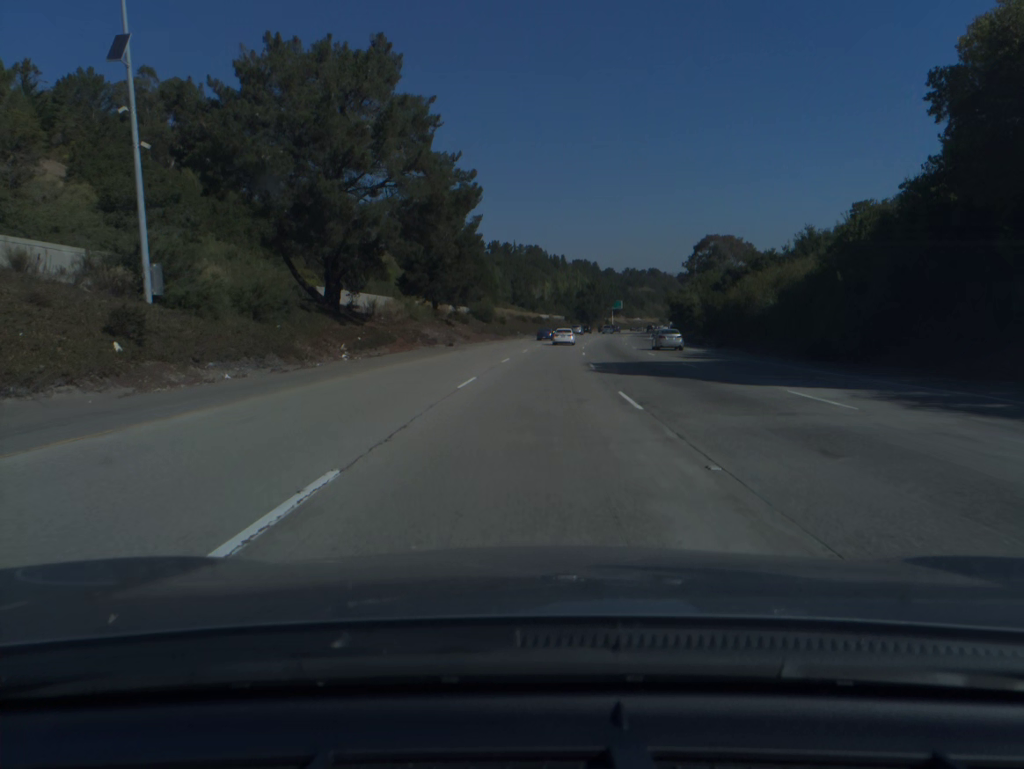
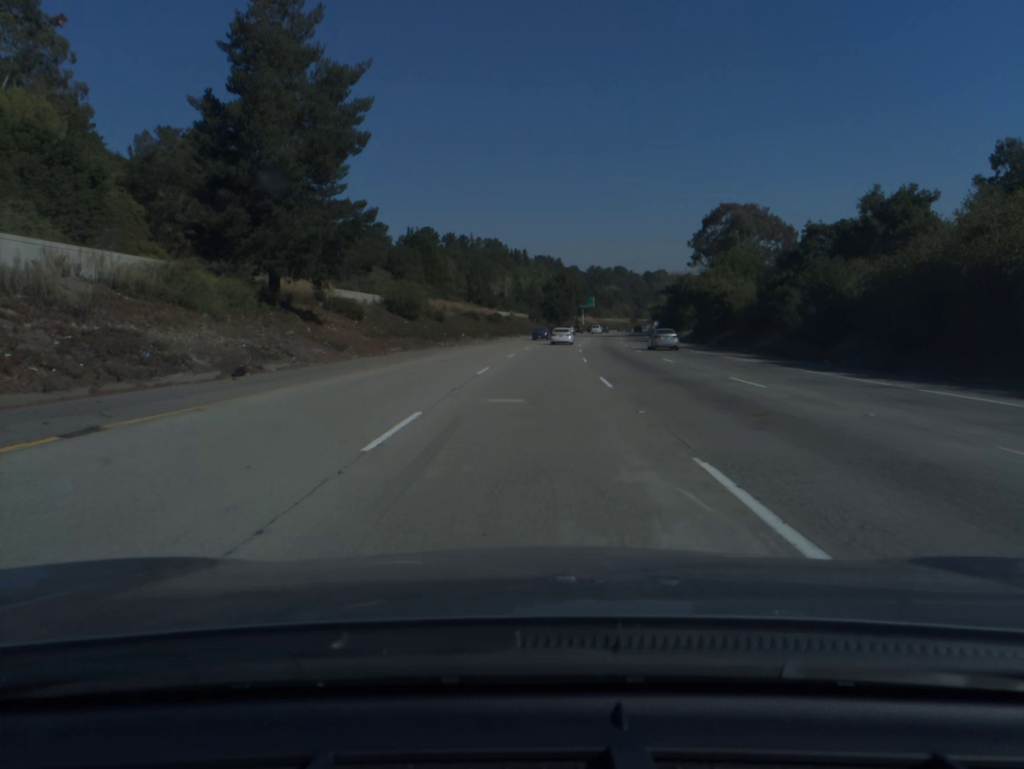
(+1.0, +38.4) m; +3°
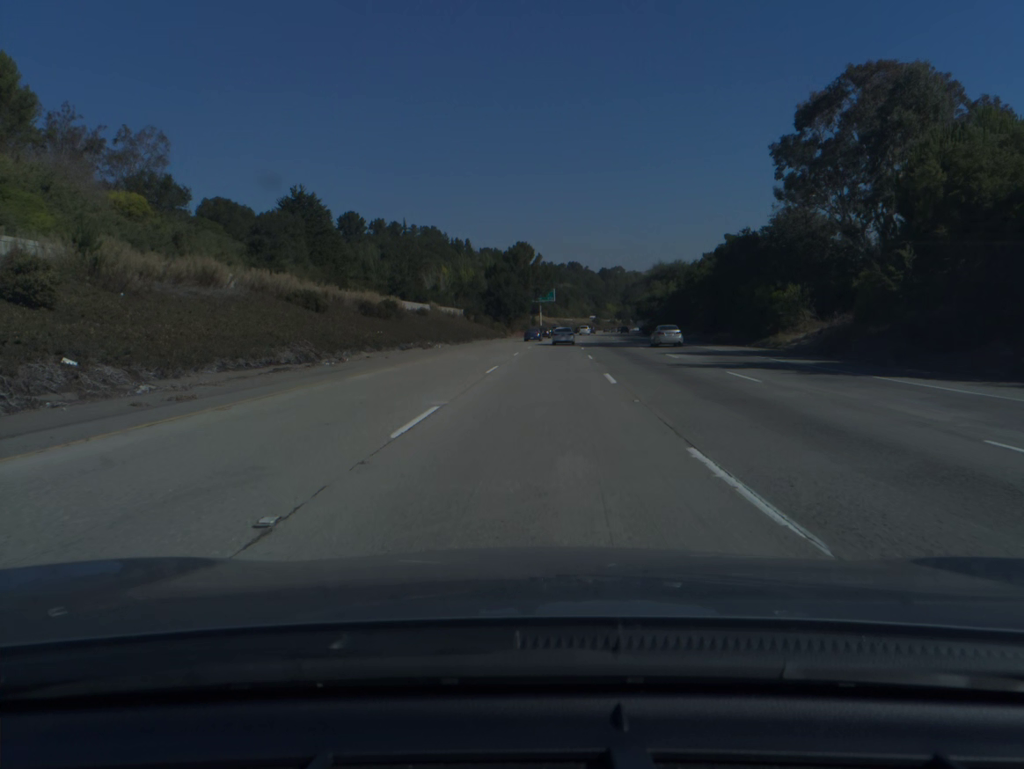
(+1.8, +57.6) m; +4°
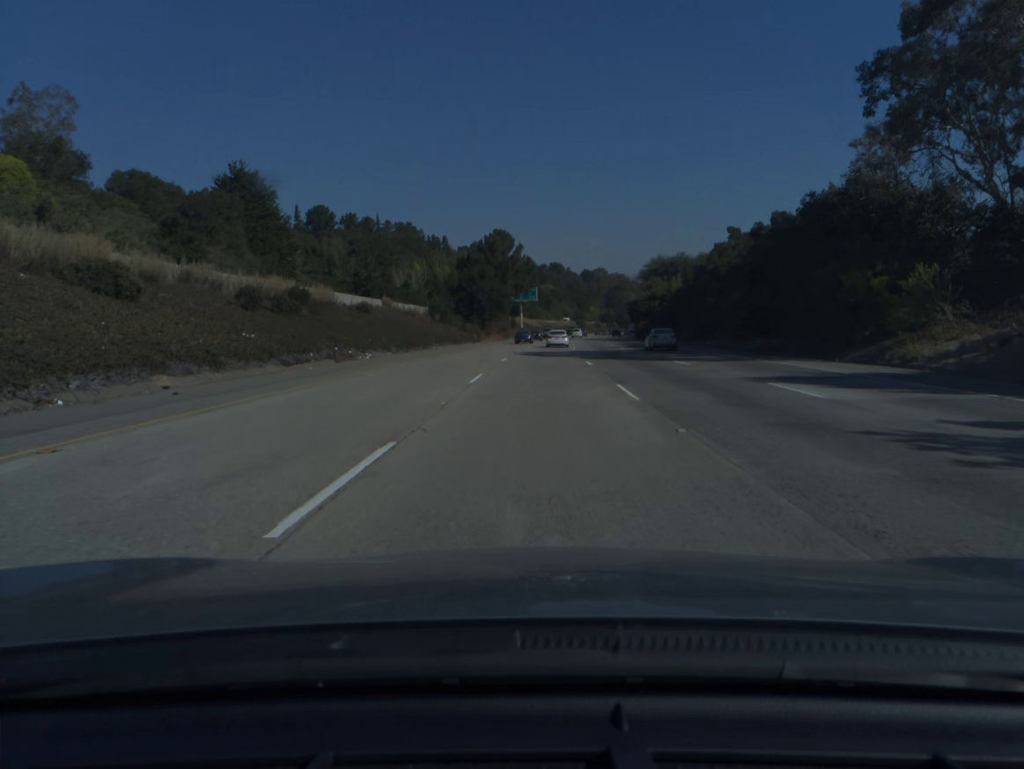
(+0.2, +19.2) m; +1°
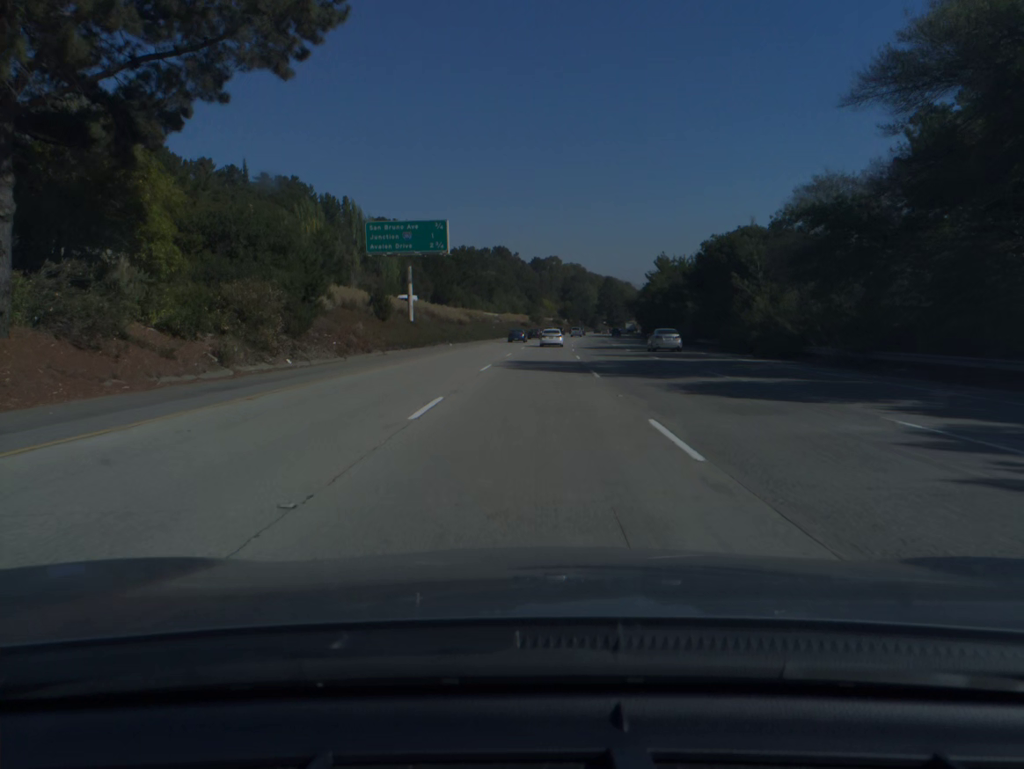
(+3.8, +95.6) m; +4°
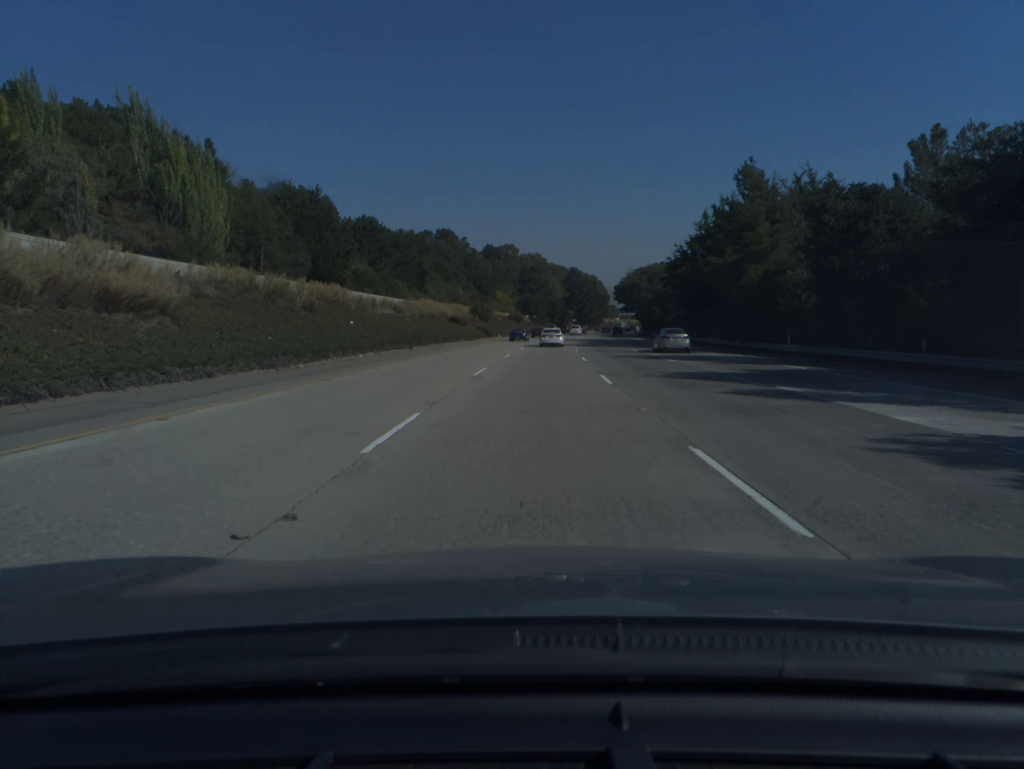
(+2.2, +76.1) m; +3°
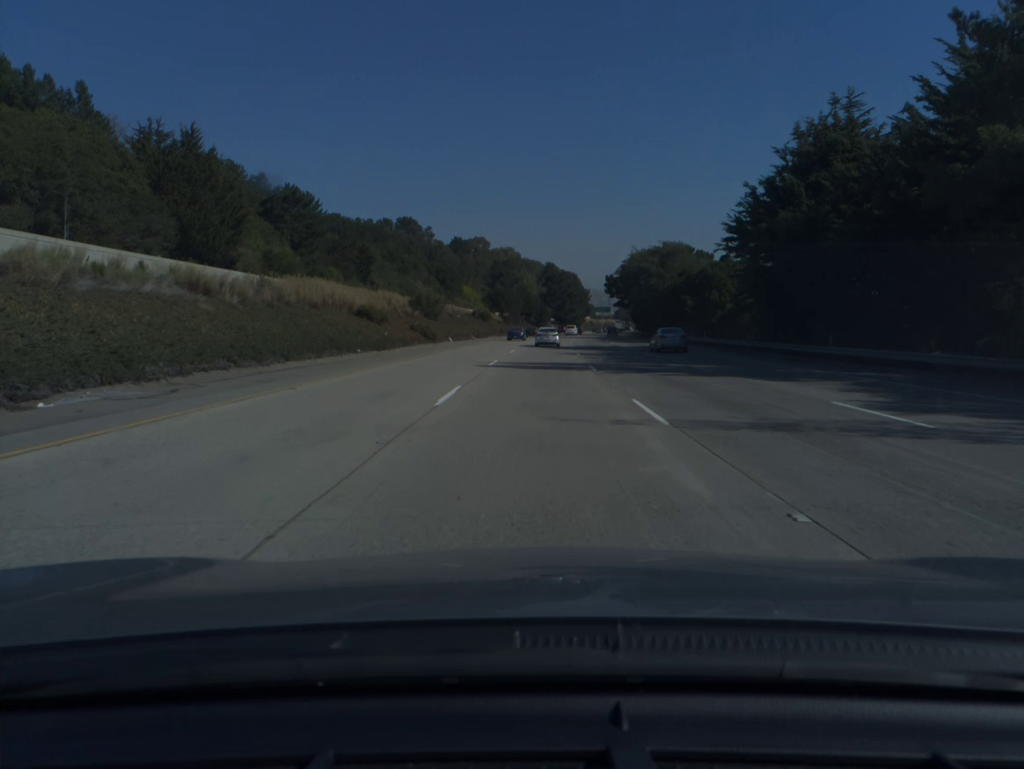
(+0.5, +37.8) m; +2°
